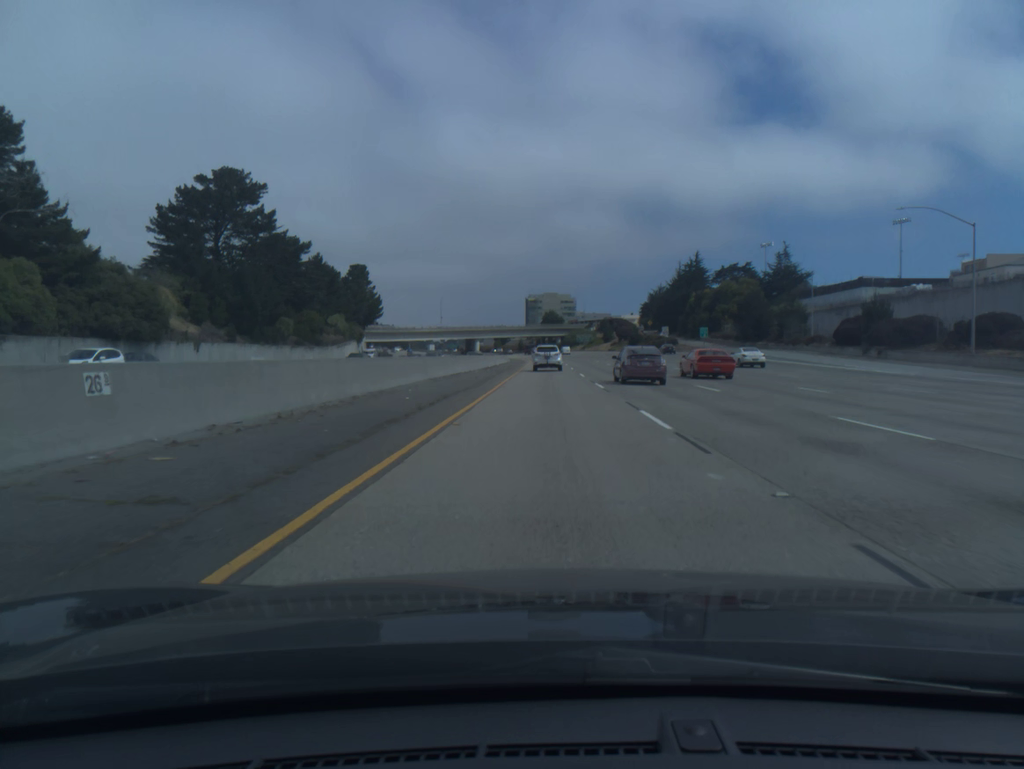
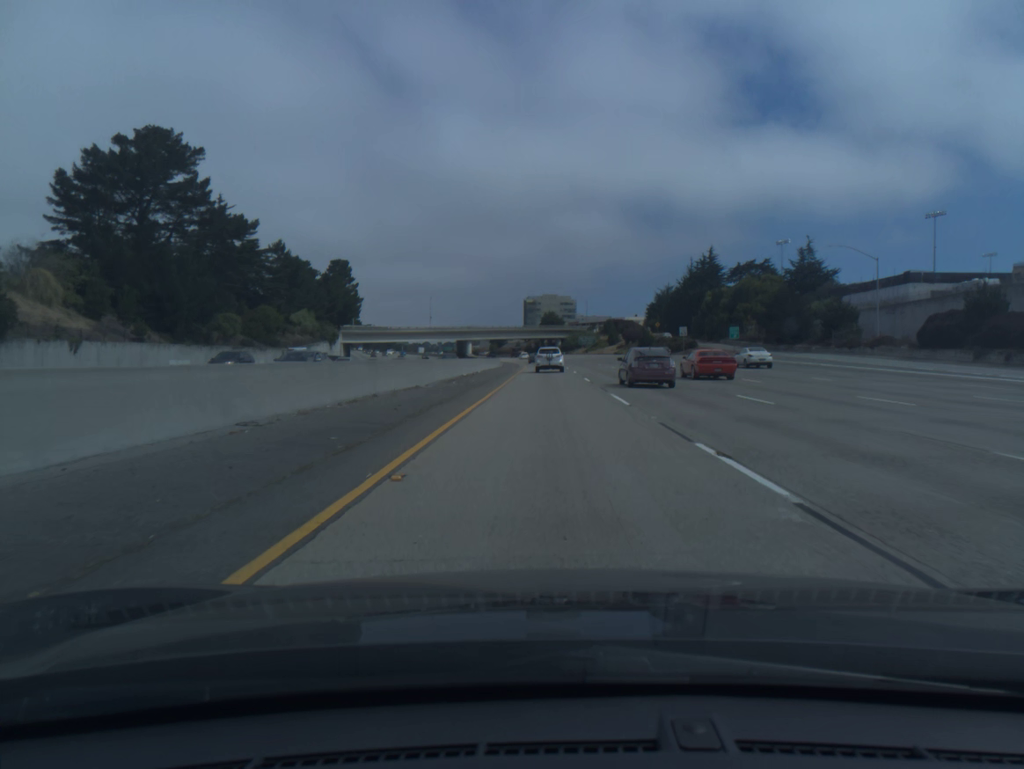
(0.0, +20.2) m; 0°
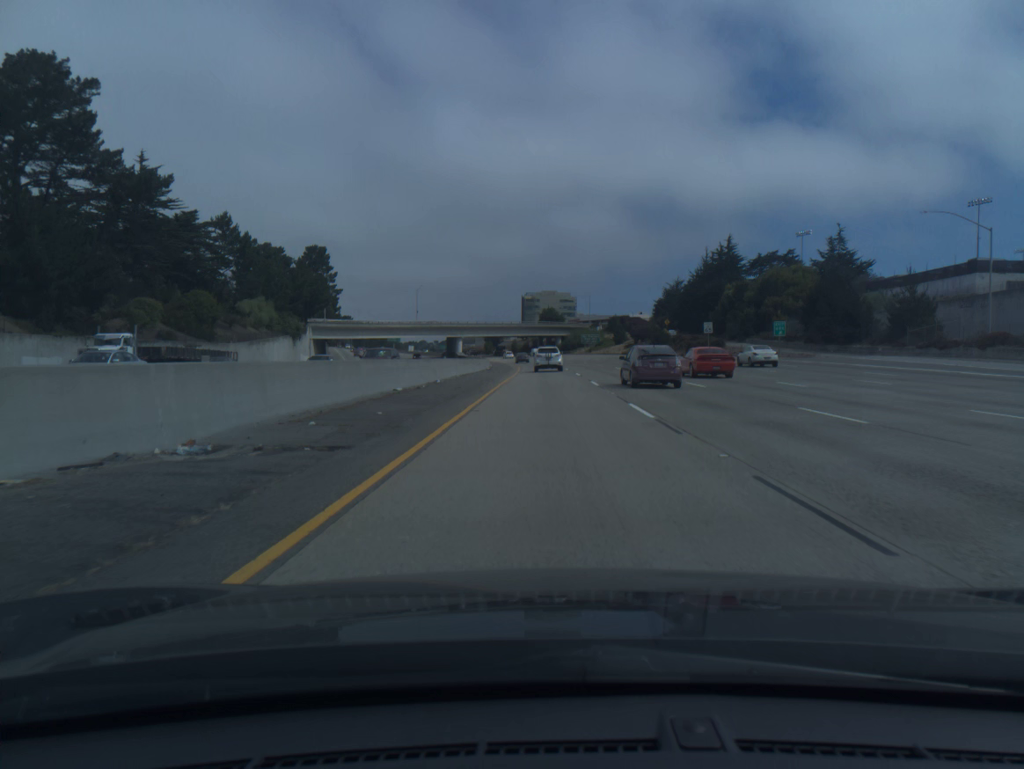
(0.0, +20.2) m; 0°
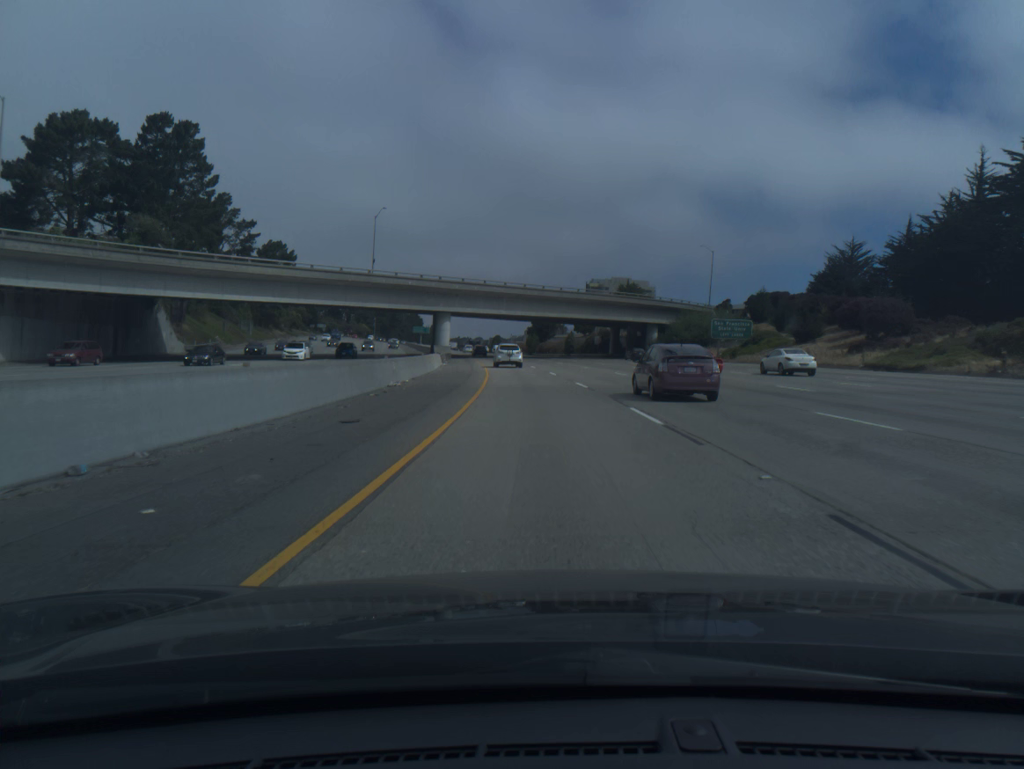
(-1.9, +100.8) m; -4°
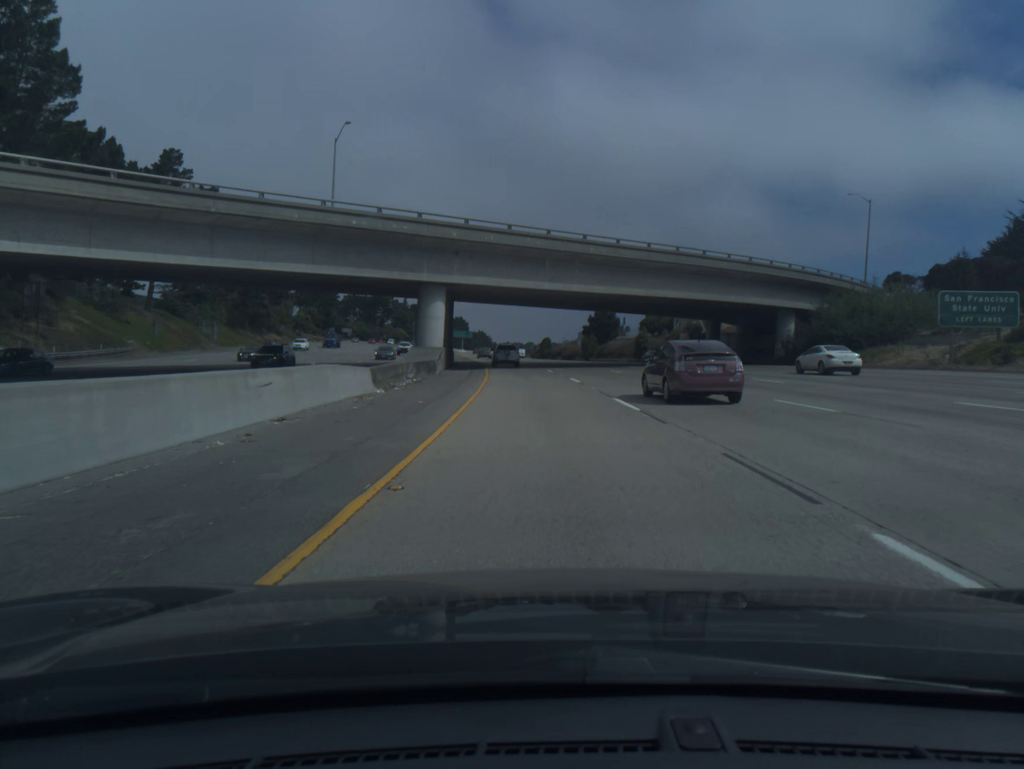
(-1.3, +39.9) m; -4°
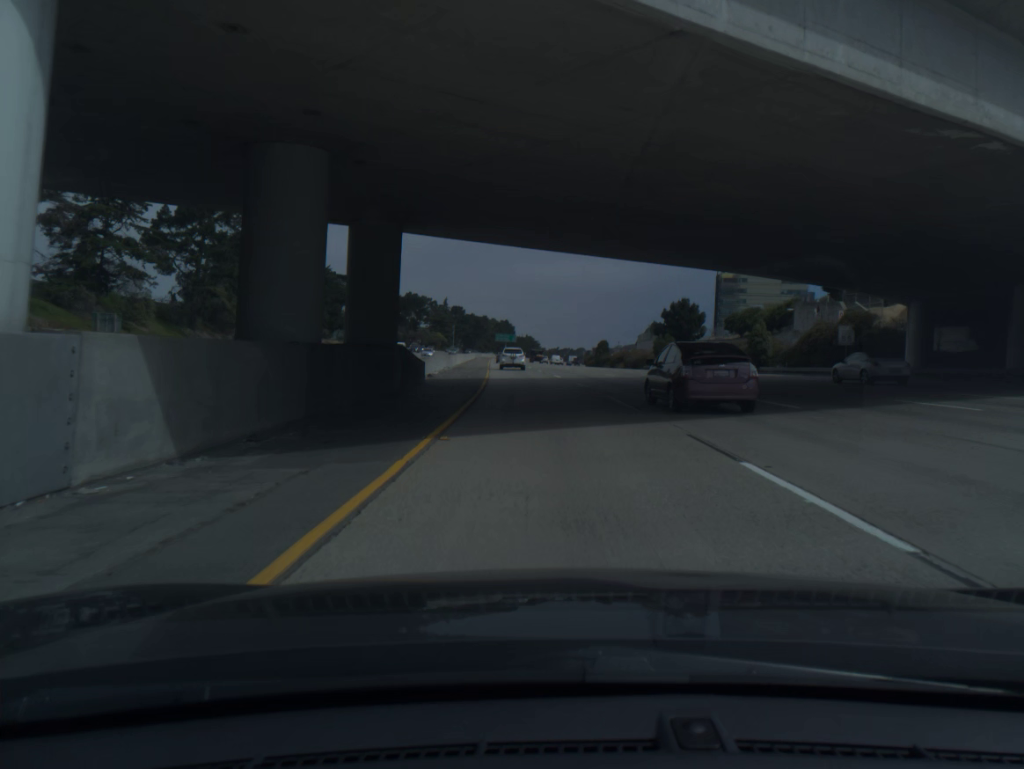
(-1.3, +39.6) m; -4°
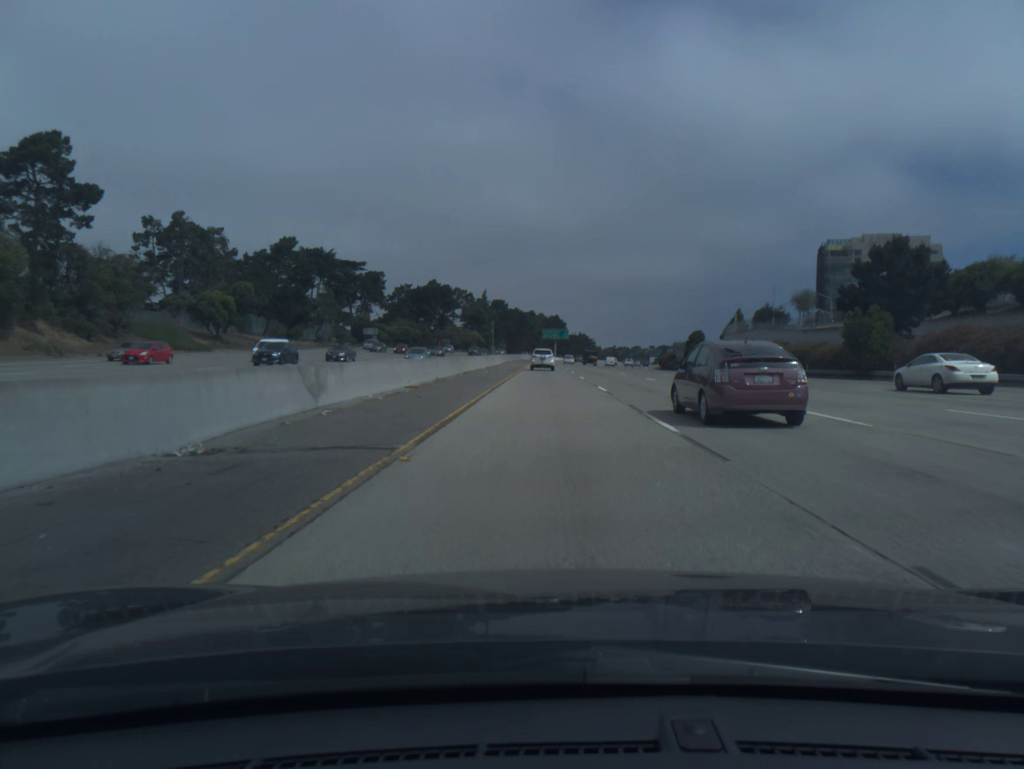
(-2.2, +59.0) m; -4°
